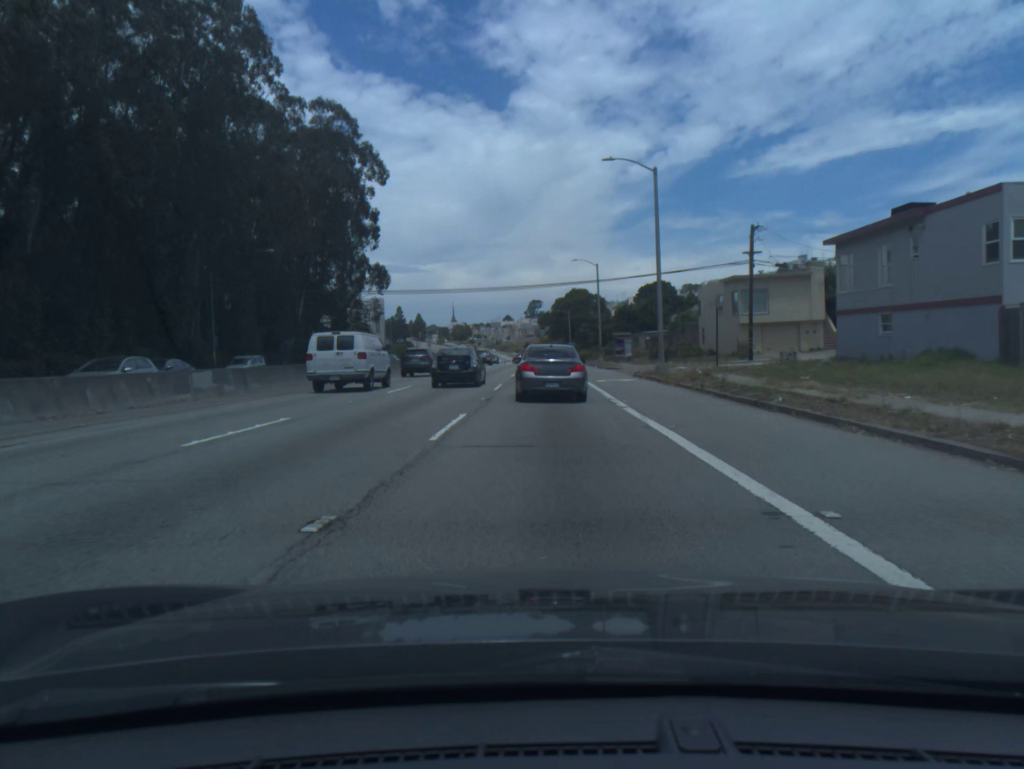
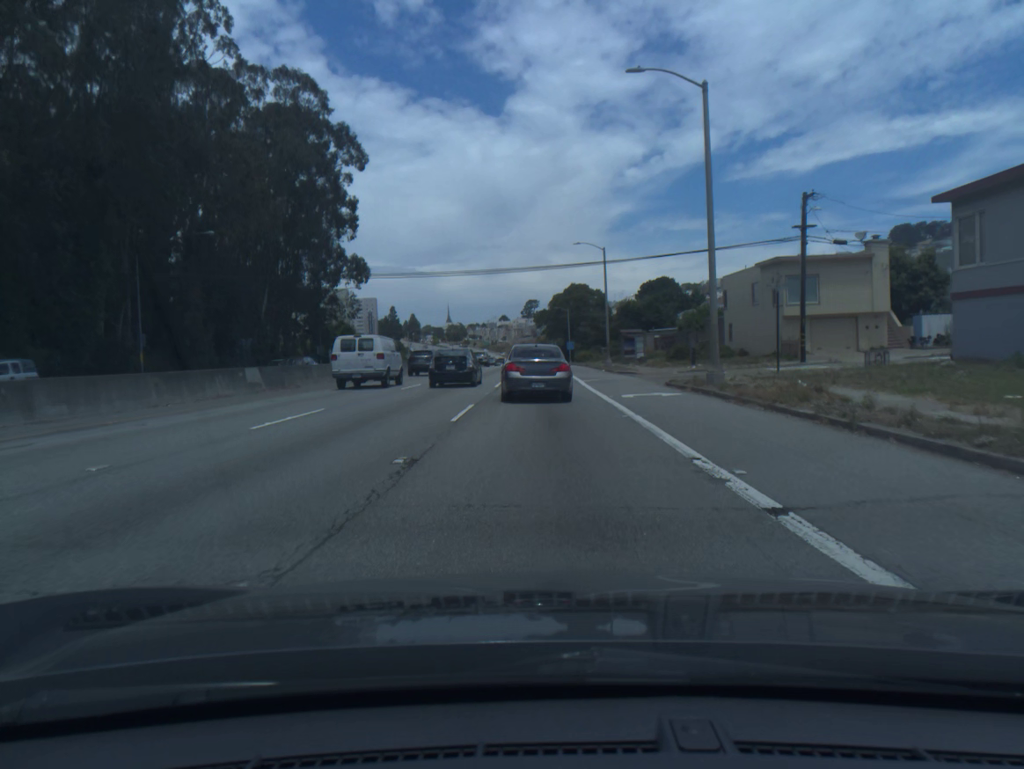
(0.0, +11.4) m; 0°
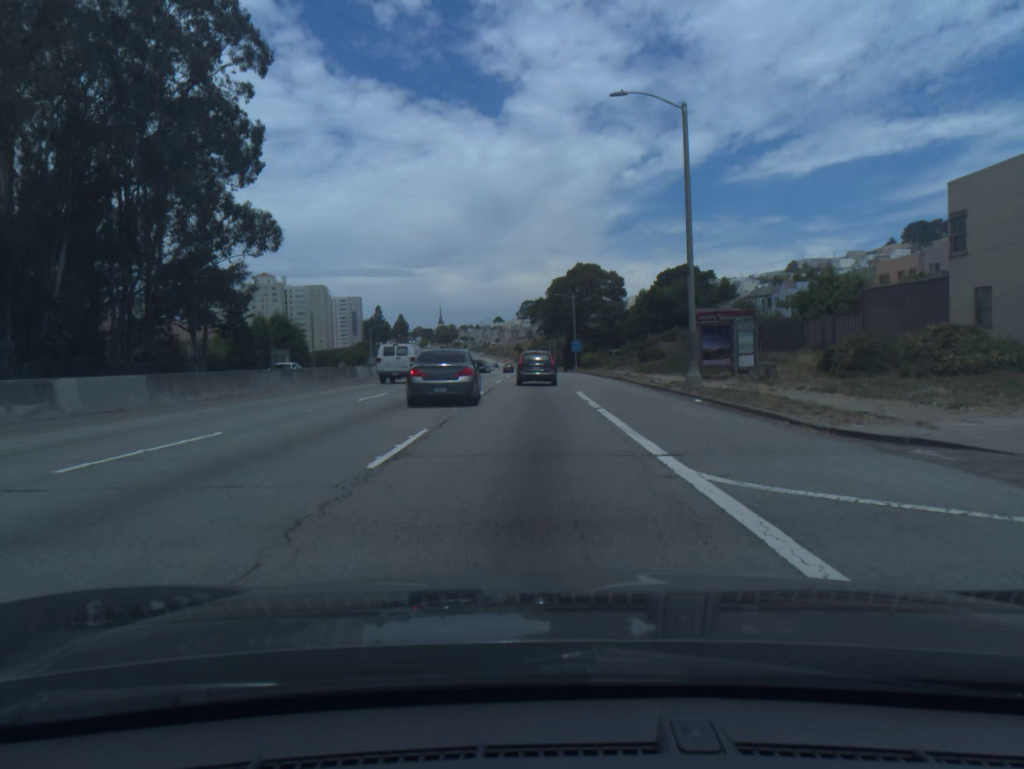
(+0.1, +34.8) m; 0°
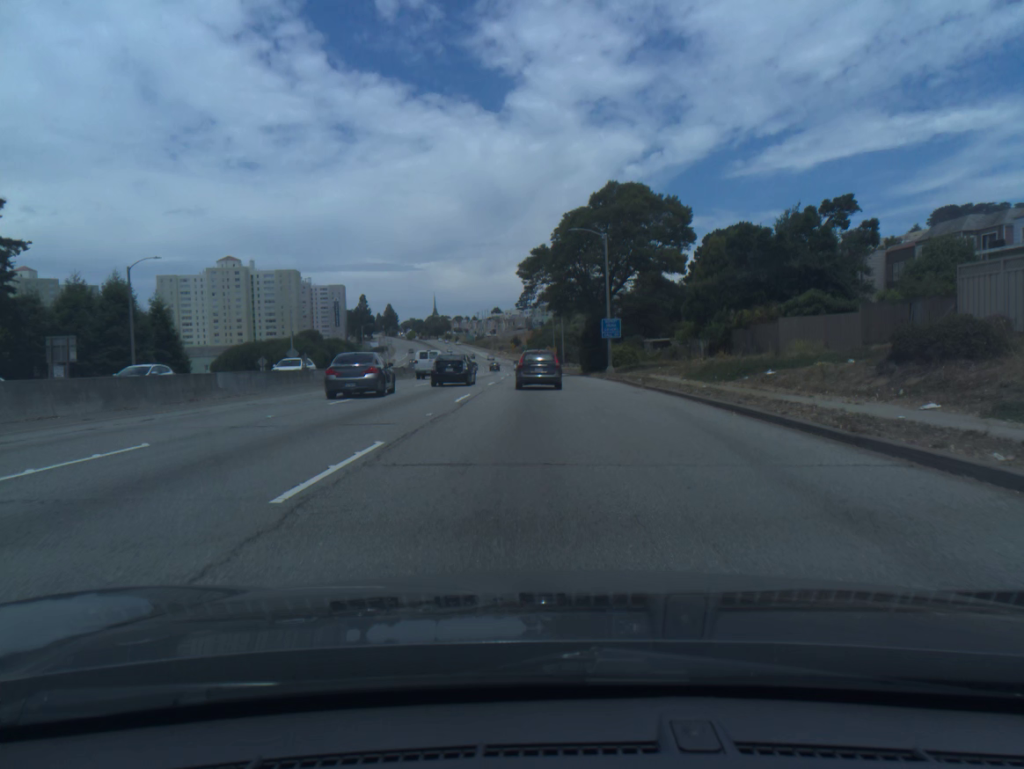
(+0.1, +46.3) m; 0°
